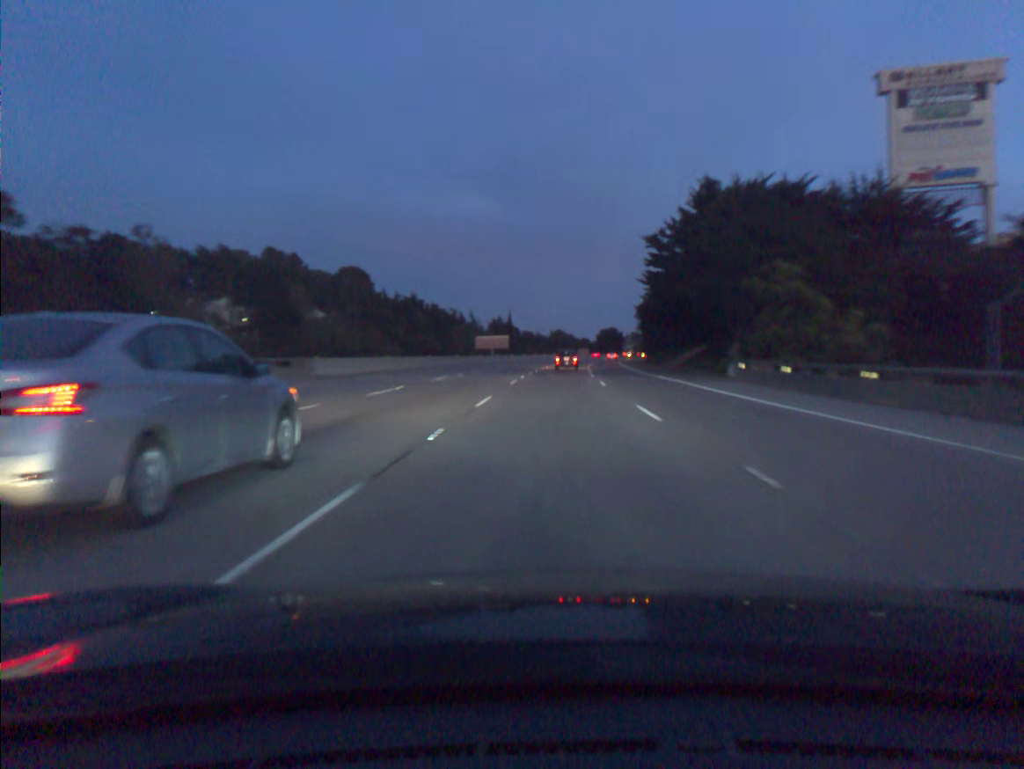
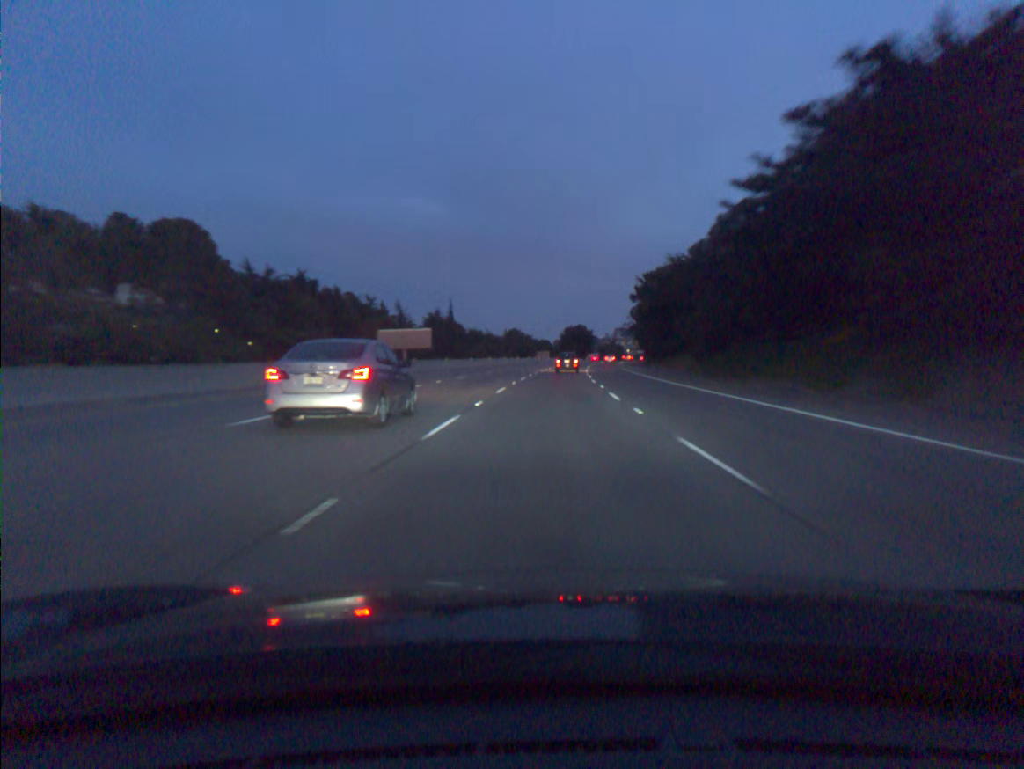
(+1.8, +64.2) m; +3°
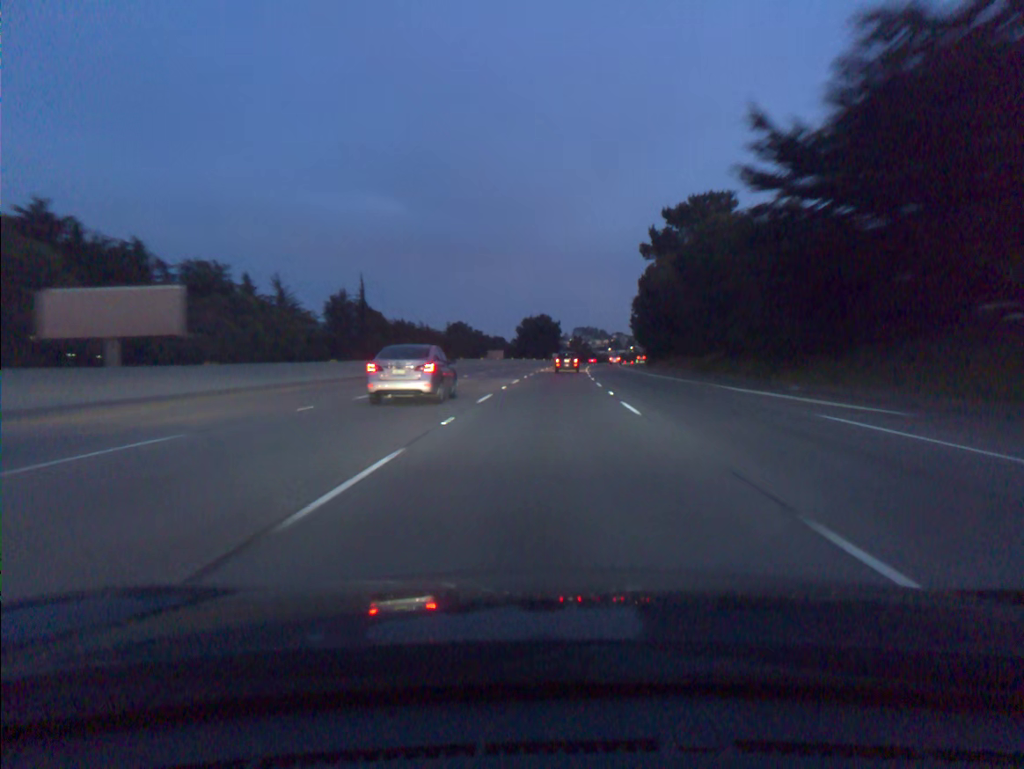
(+1.7, +64.2) m; +3°
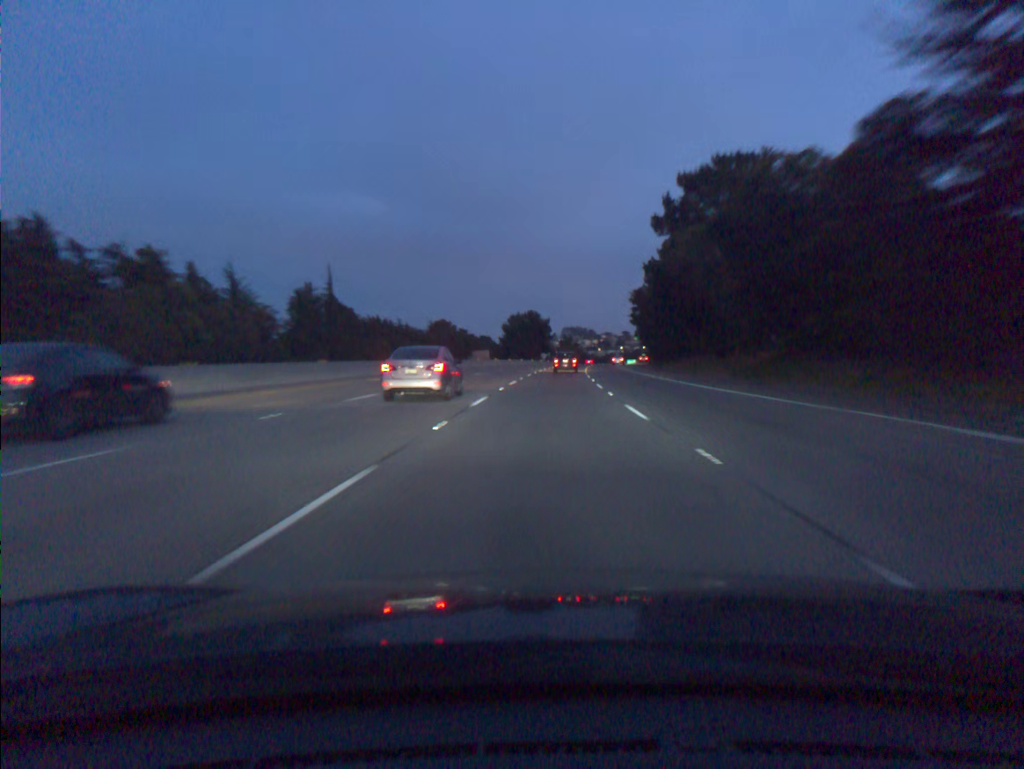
(+0.1, +16.0) m; +1°
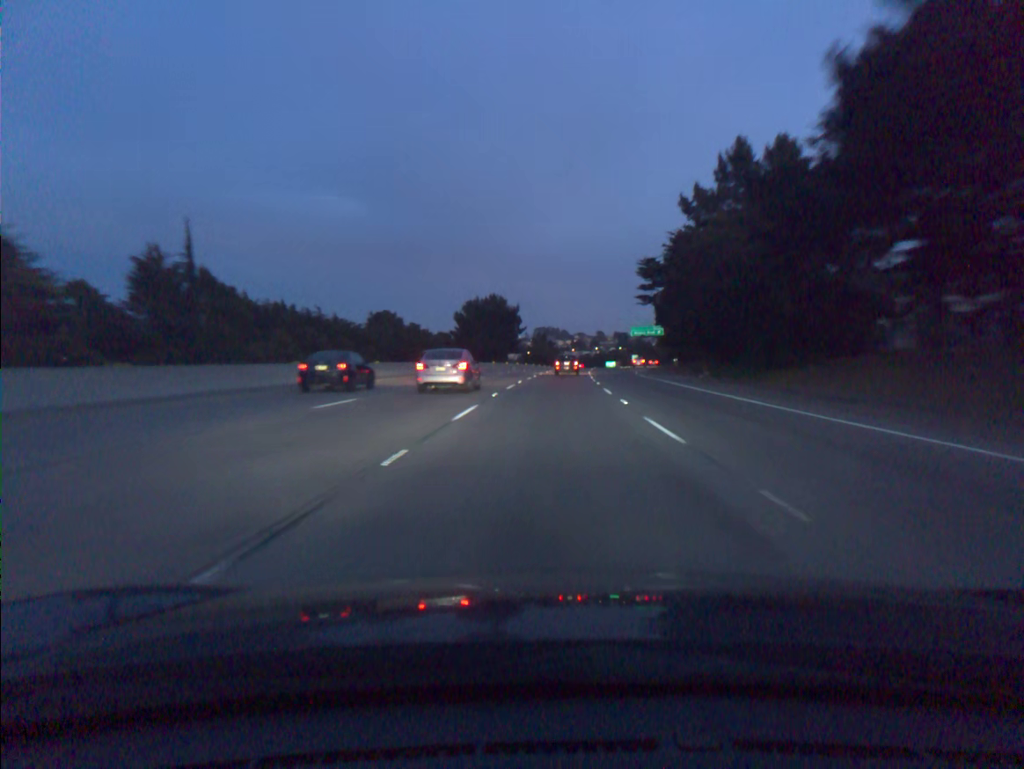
(+0.9, +47.6) m; +2°
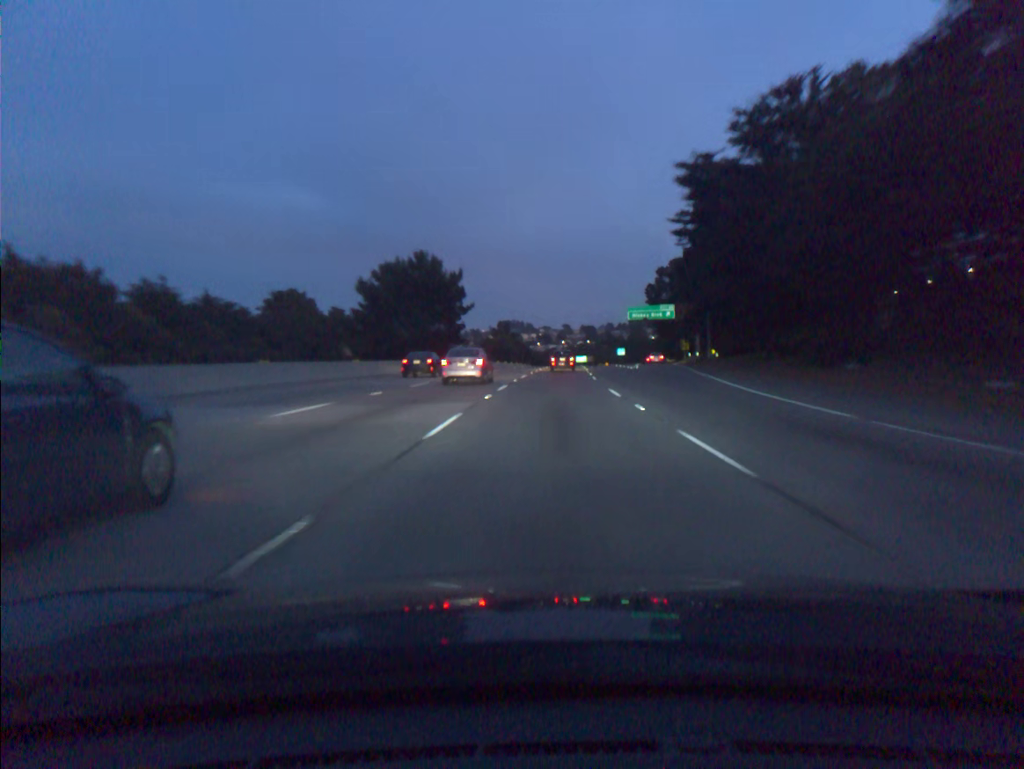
(+1.0, +47.3) m; +3°
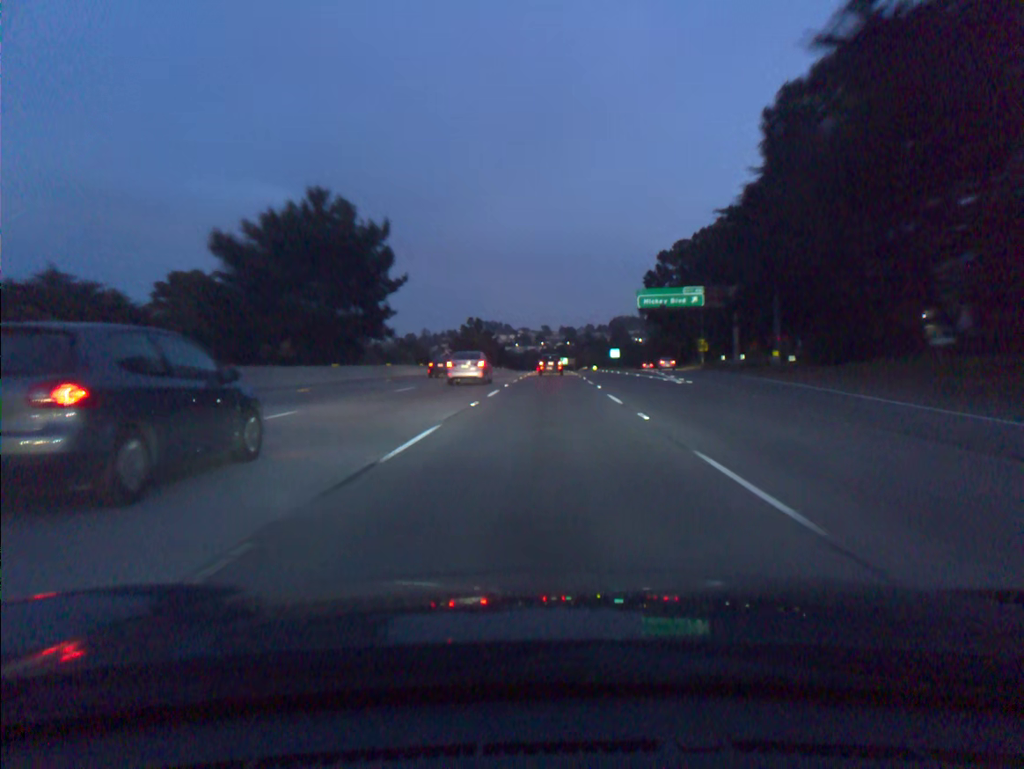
(+0.5, +31.5) m; +2°
